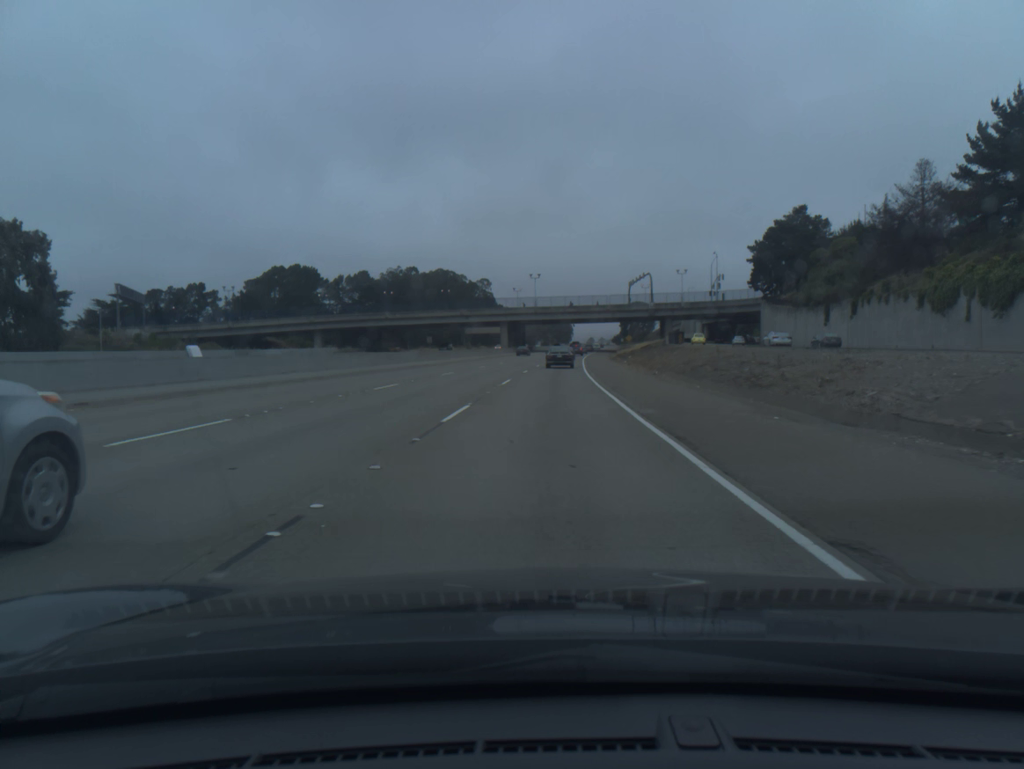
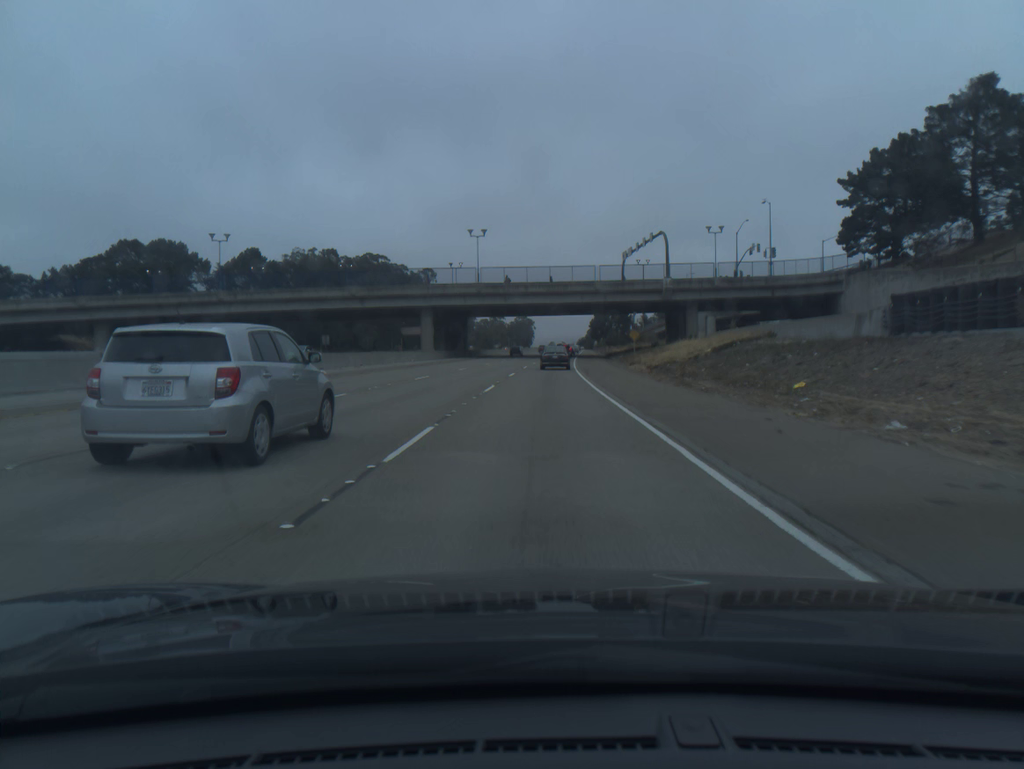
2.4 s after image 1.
(+1.5, +63.0) m; +3°
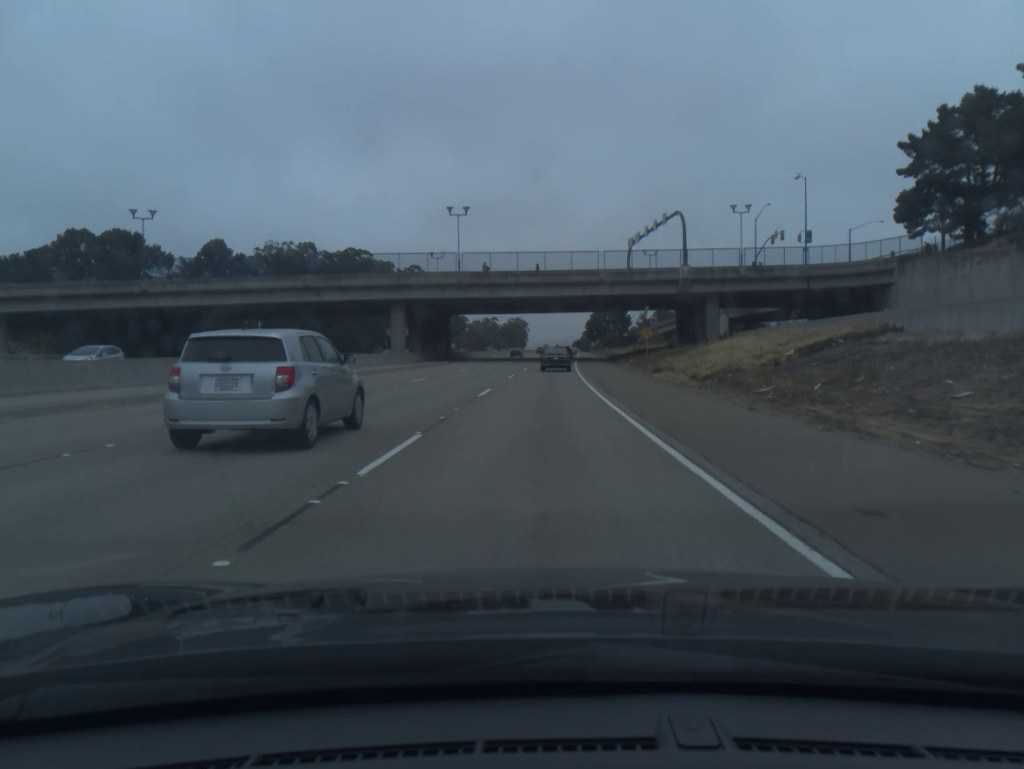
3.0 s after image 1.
(+0.1, +15.4) m; 0°
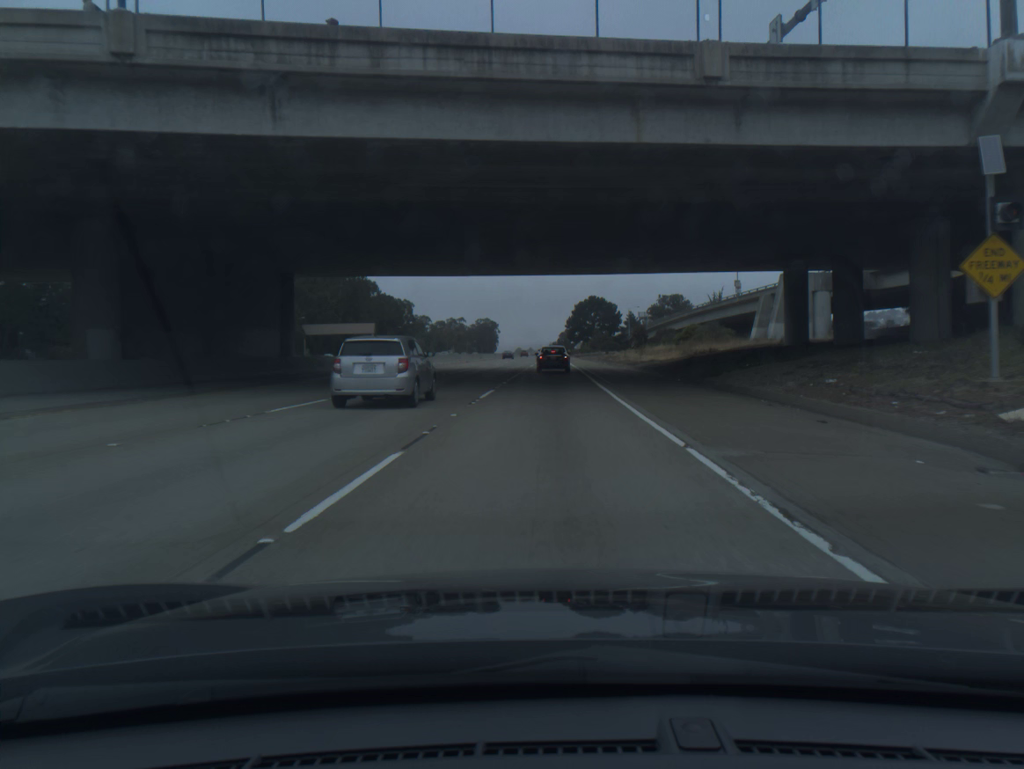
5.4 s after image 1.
(+0.9, +60.4) m; +2°
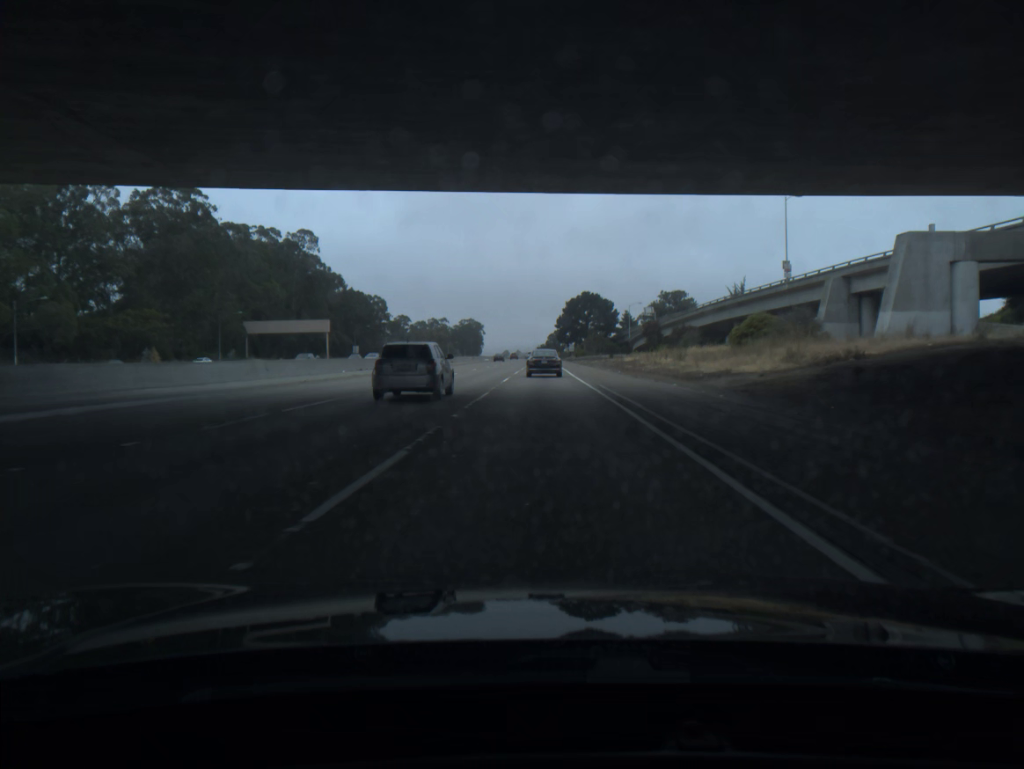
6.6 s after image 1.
(+0.2, +28.8) m; +1°
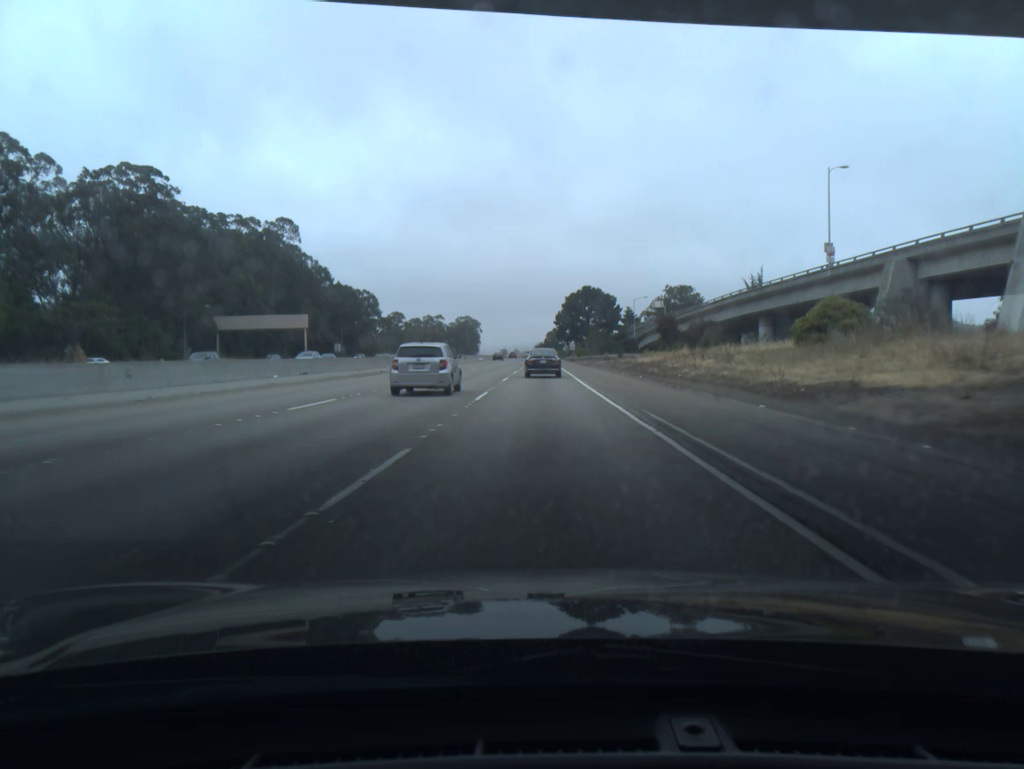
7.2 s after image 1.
(0.0, +13.9) m; 0°
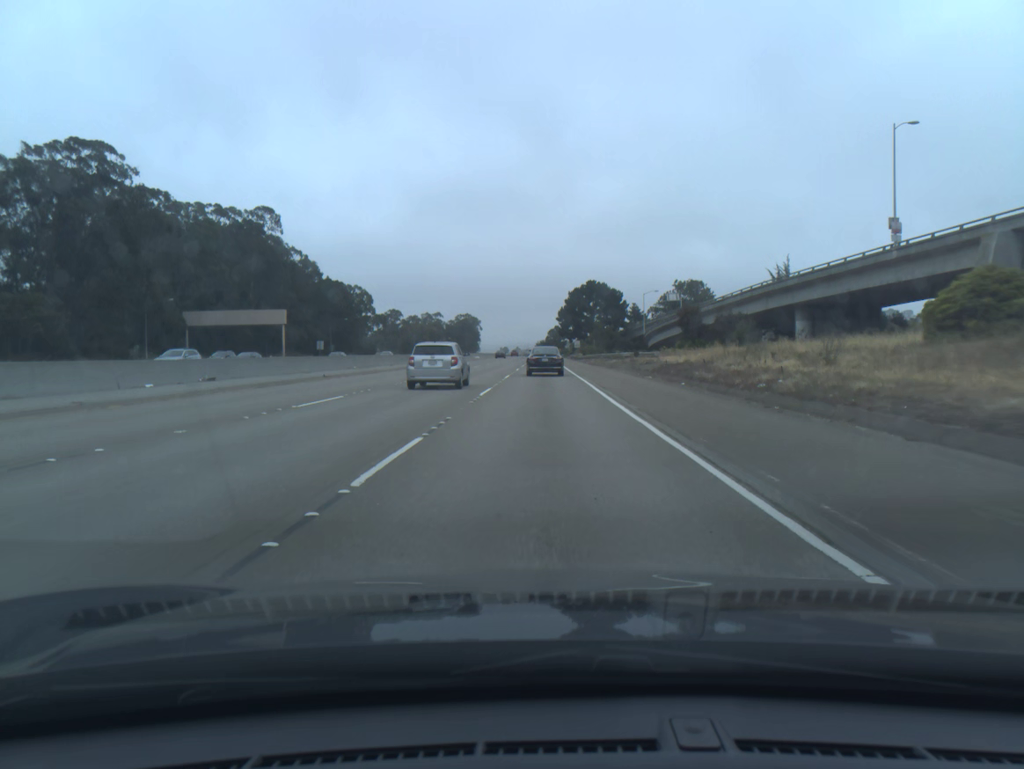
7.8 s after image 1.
(0.0, +13.5) m; 0°
